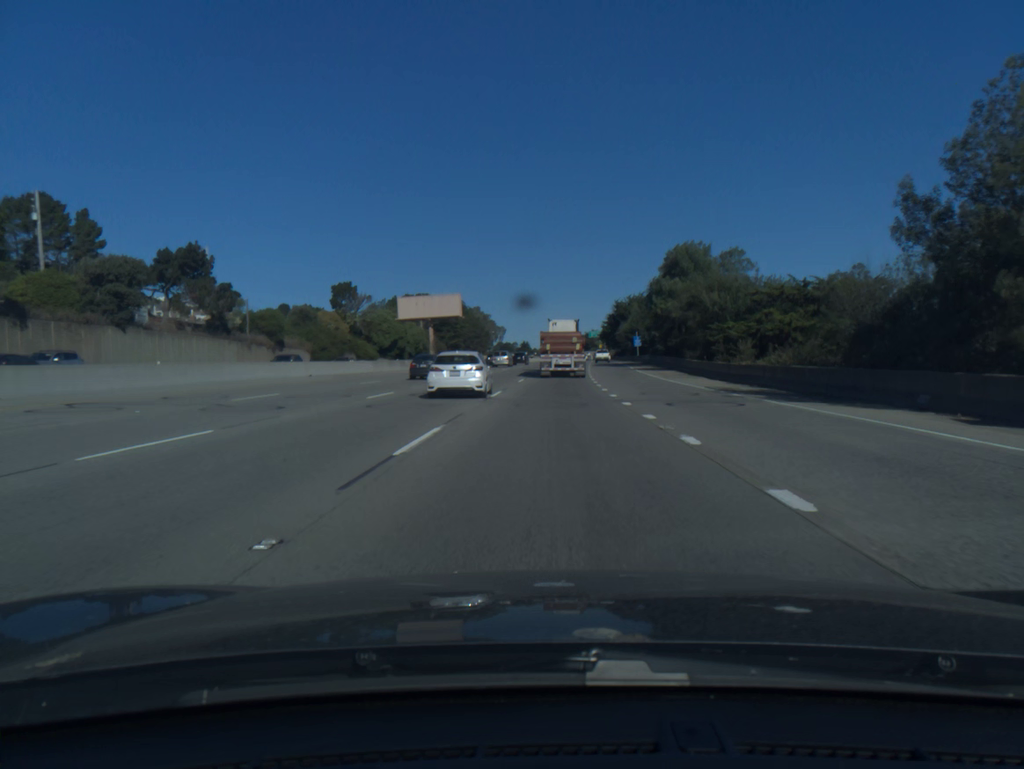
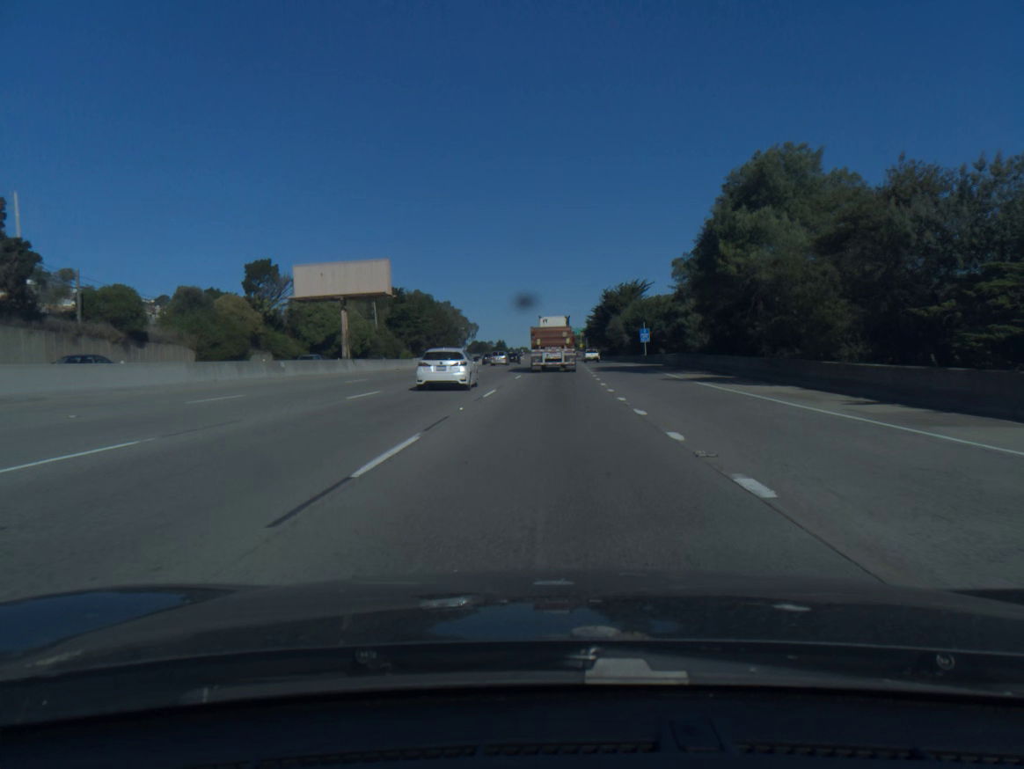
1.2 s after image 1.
(+0.4, +31.1) m; +2°
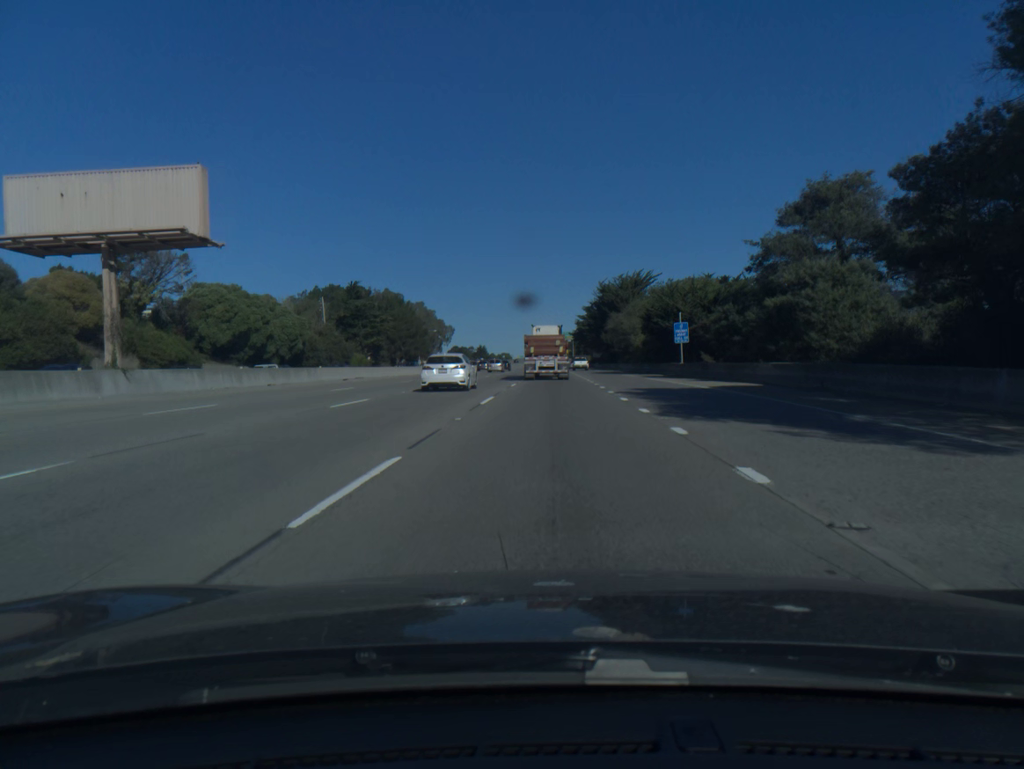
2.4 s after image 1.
(+0.4, +31.4) m; +1°
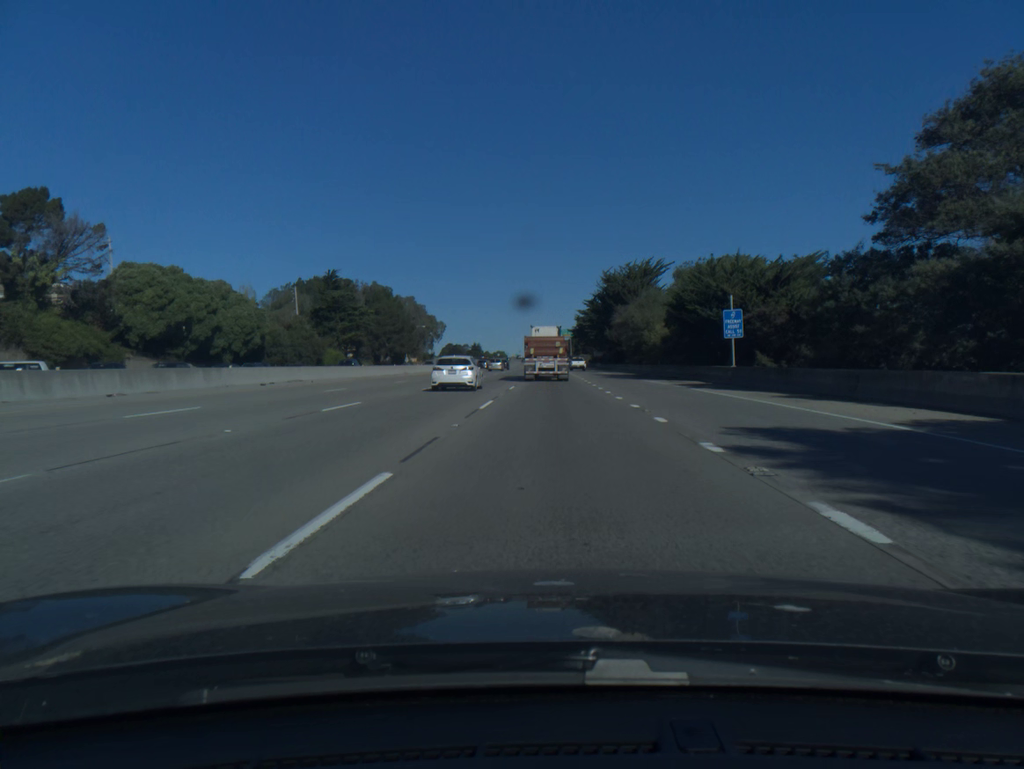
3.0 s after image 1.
(0.0, +15.7) m; 0°
